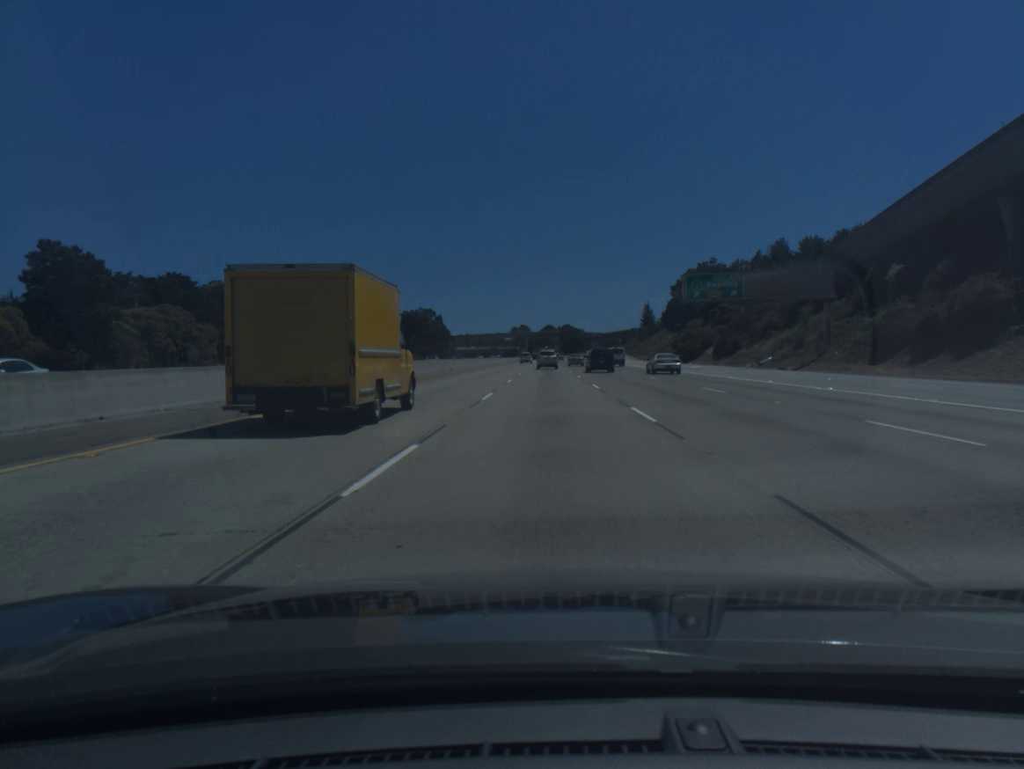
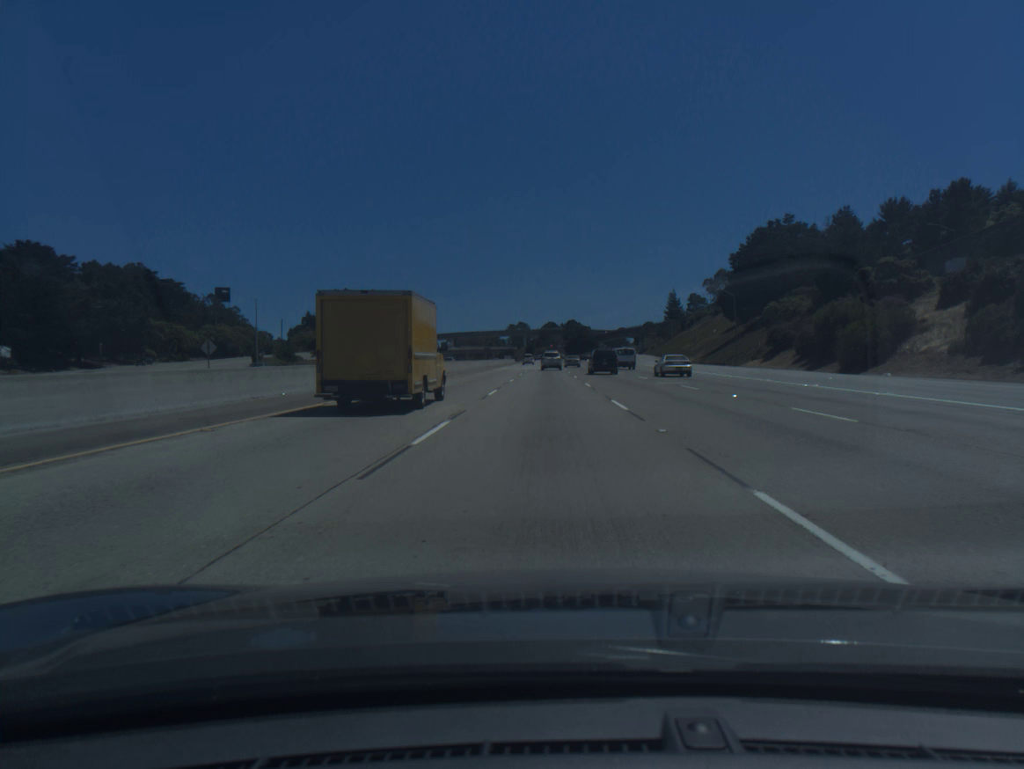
(+0.1, +69.3) m; 0°
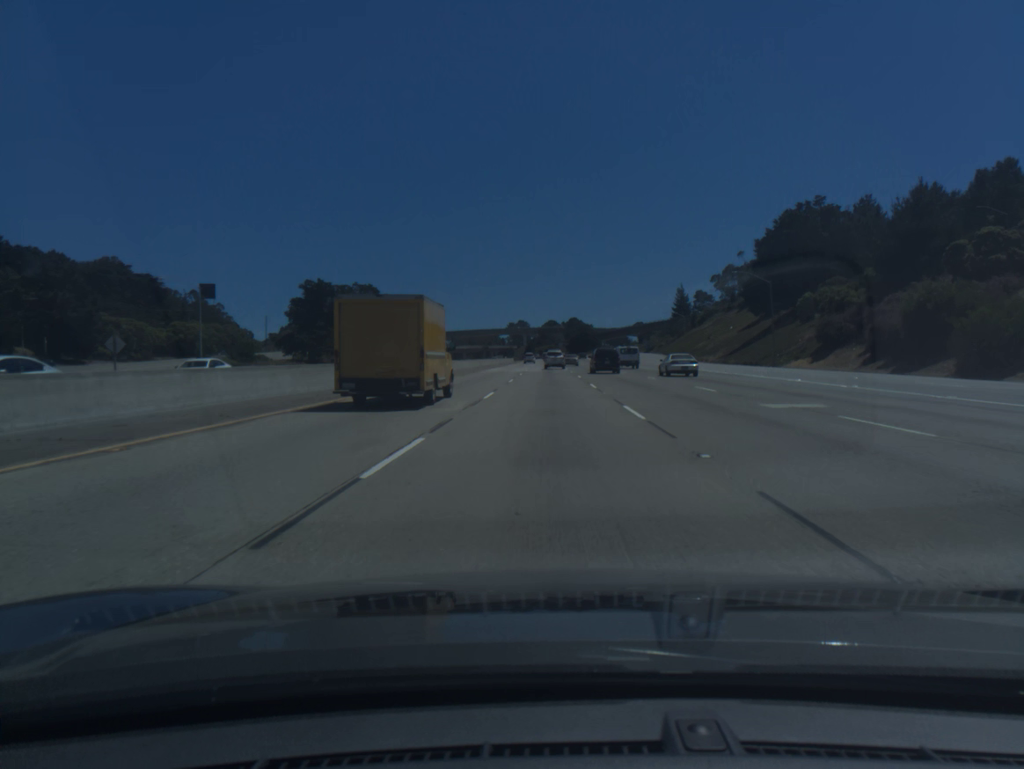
(0.0, +17.5) m; 0°
